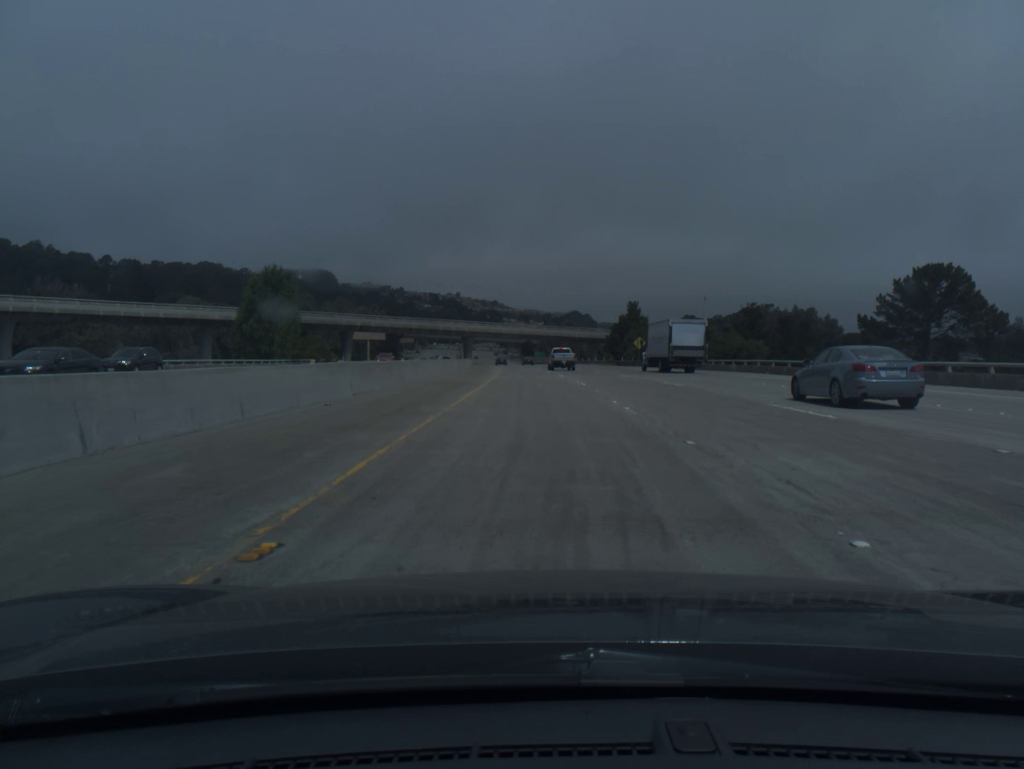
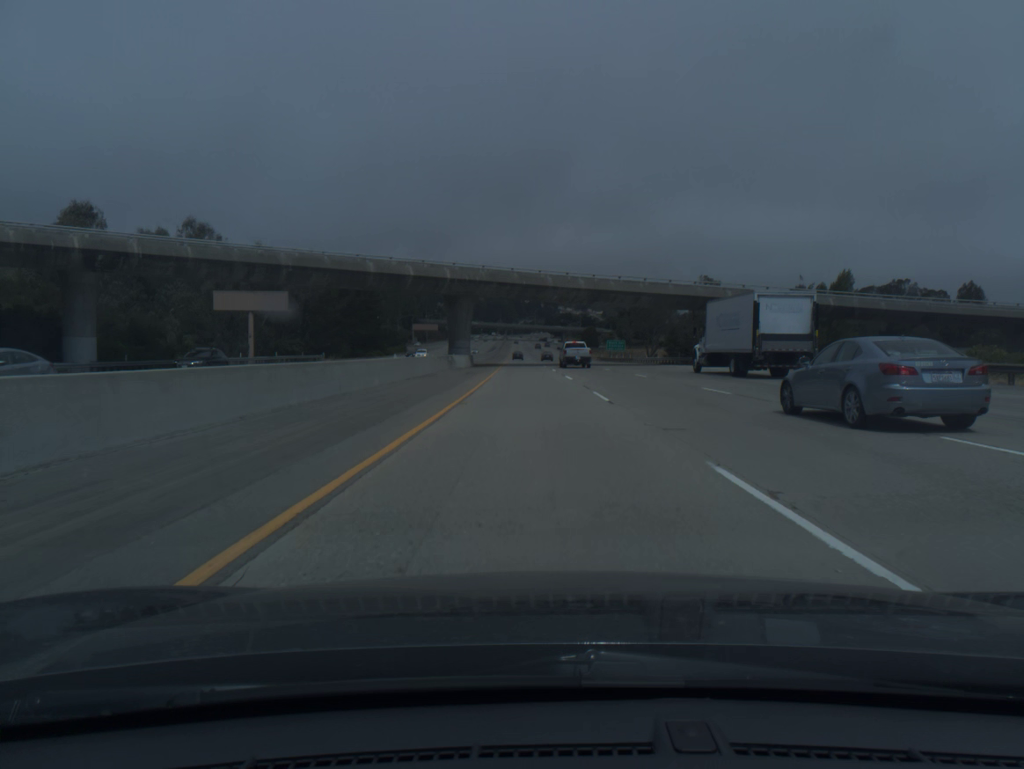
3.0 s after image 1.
(-3.4, +102.8) m; -4°
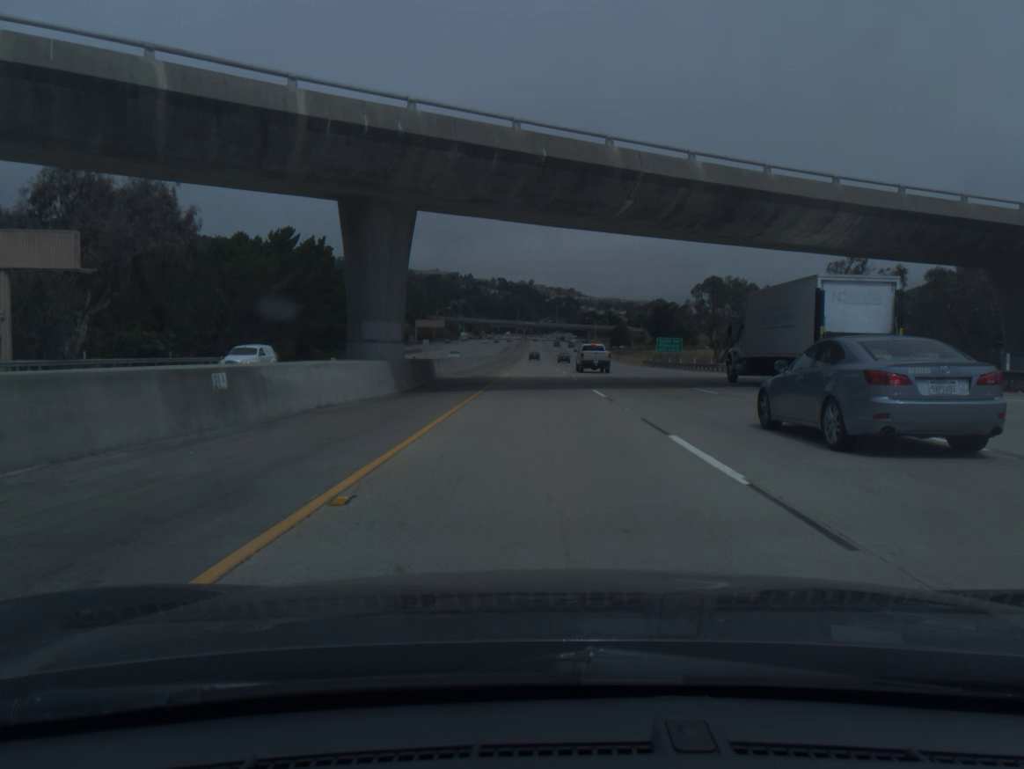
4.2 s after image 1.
(-0.7, +41.2) m; -2°
